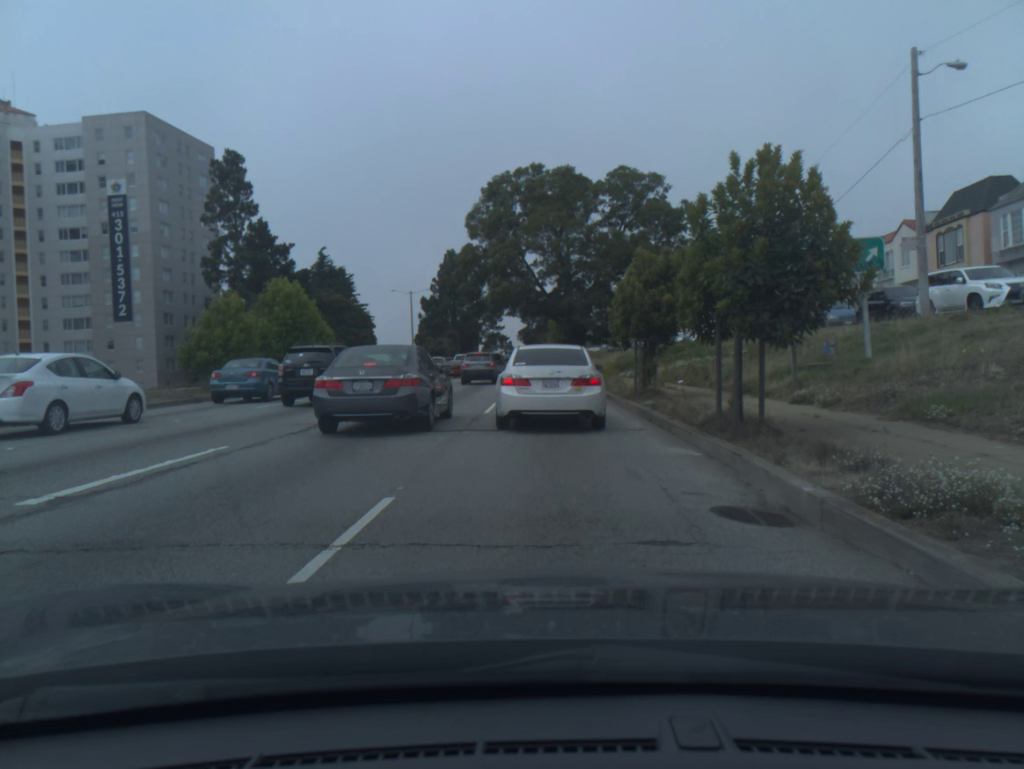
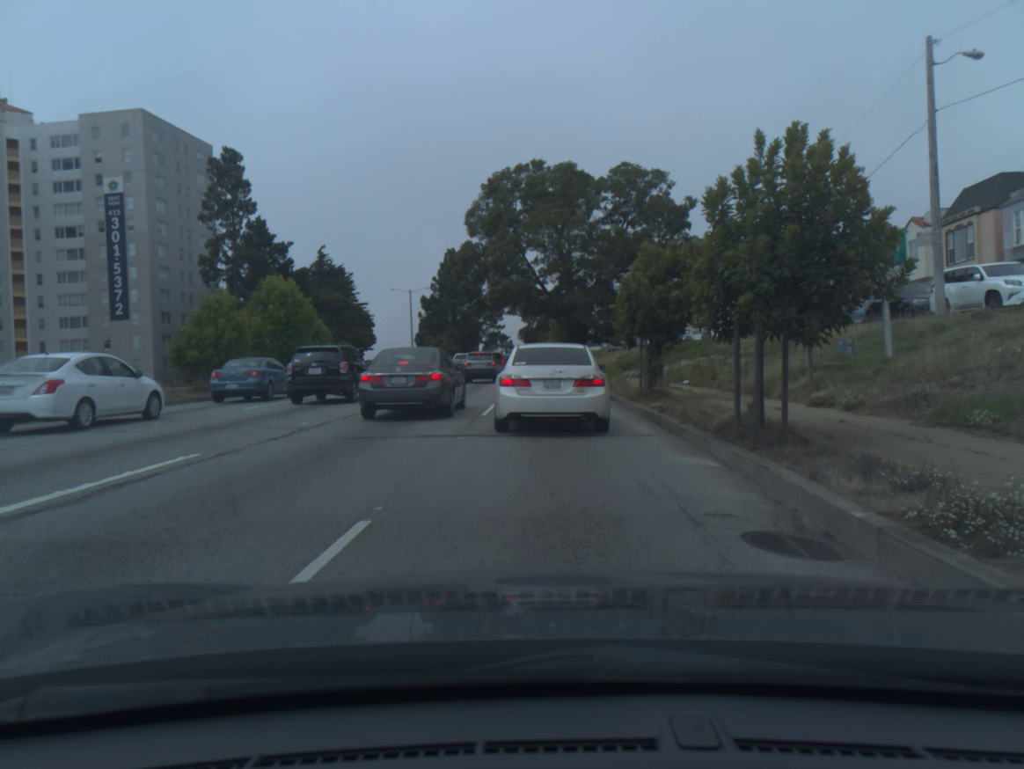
(0.0, +0.9) m; 0°
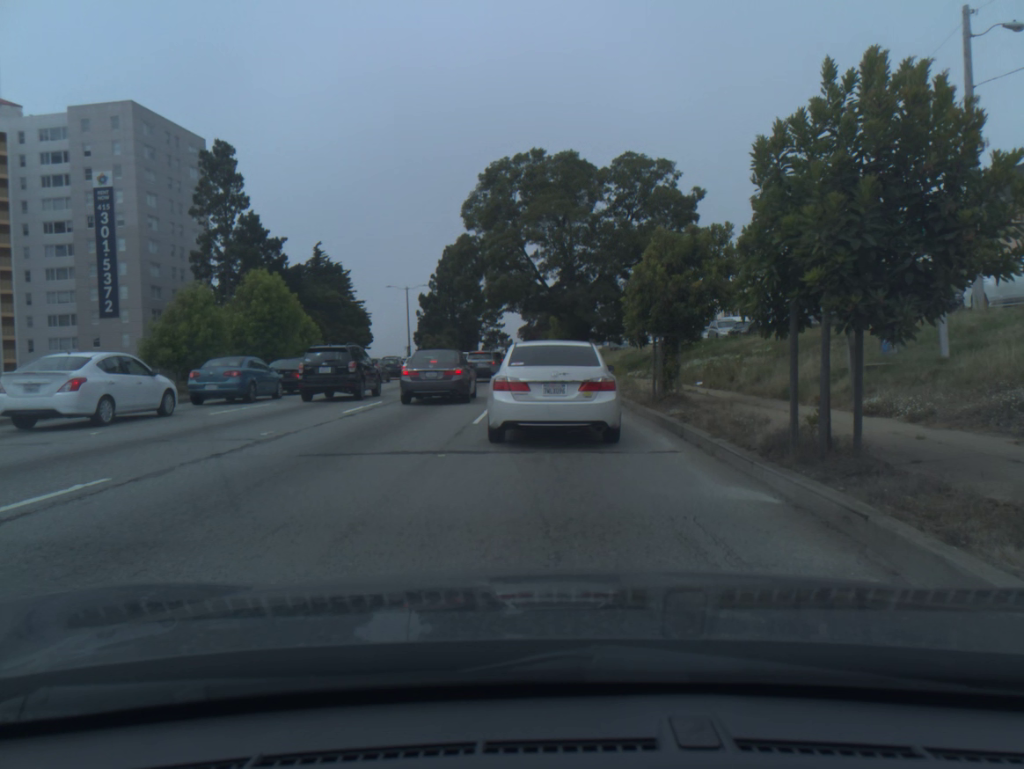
(0.0, +2.1) m; +1°
